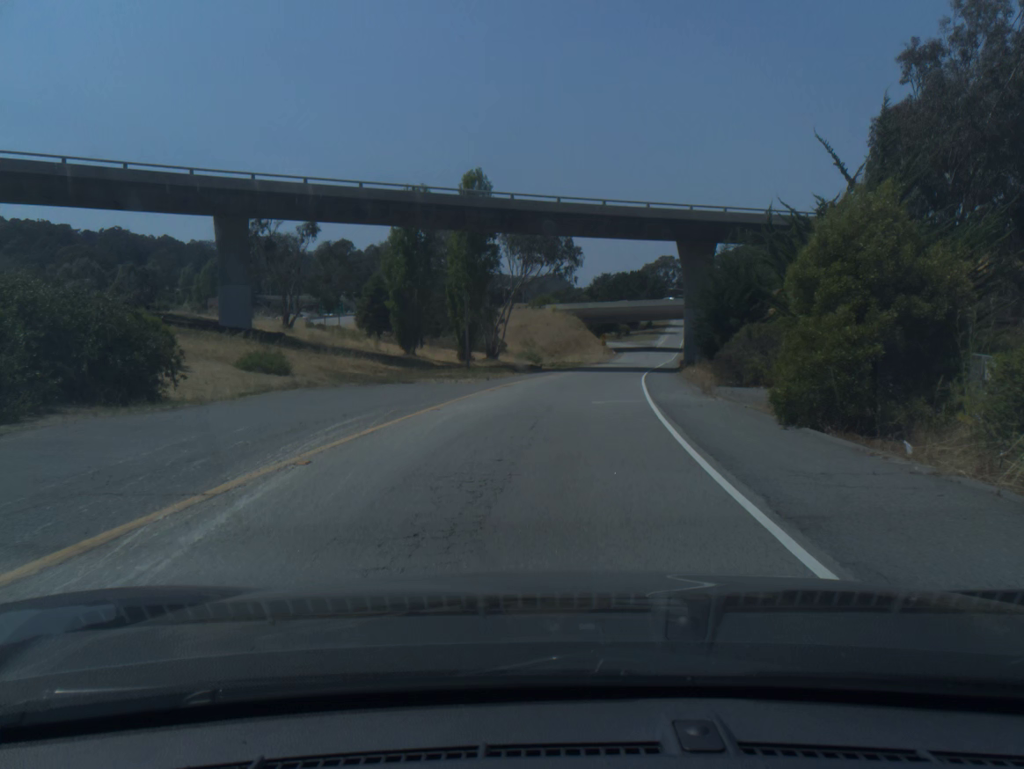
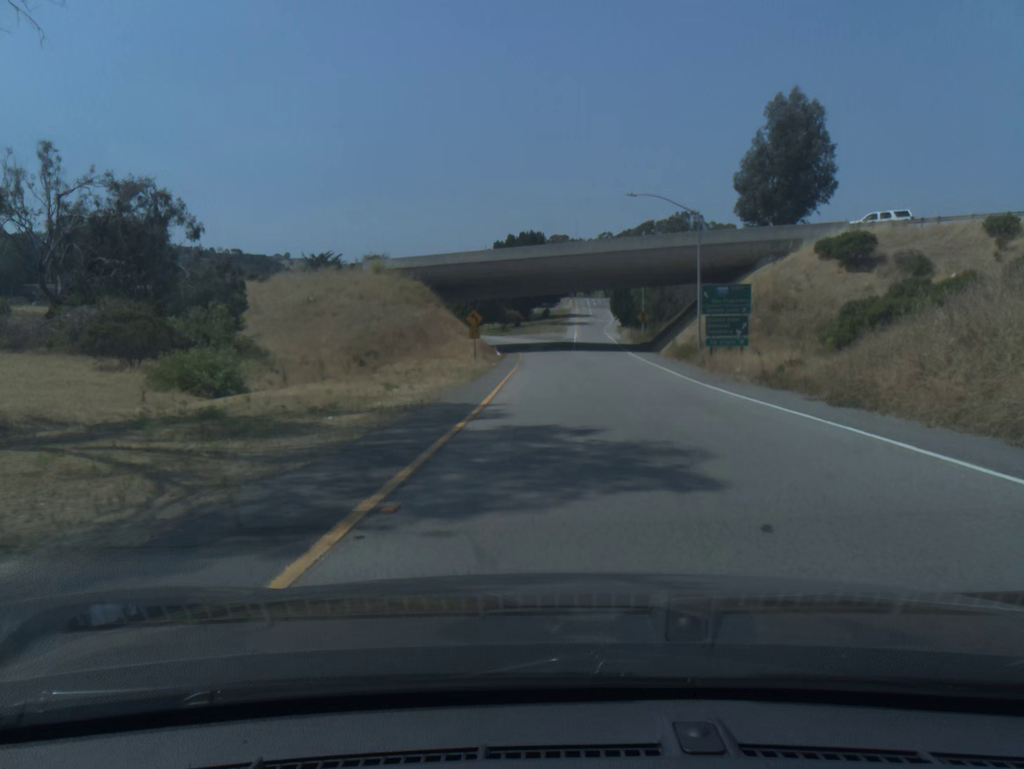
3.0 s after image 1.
(+6.2, +71.1) m; +8°
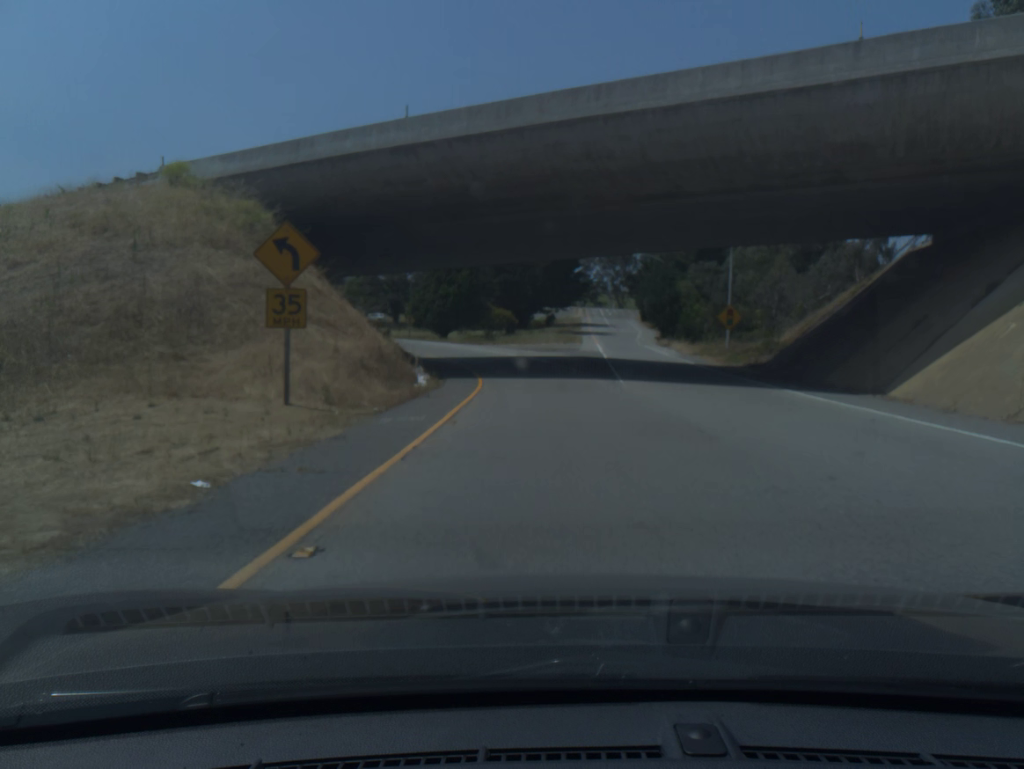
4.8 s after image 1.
(+0.1, +41.3) m; 0°
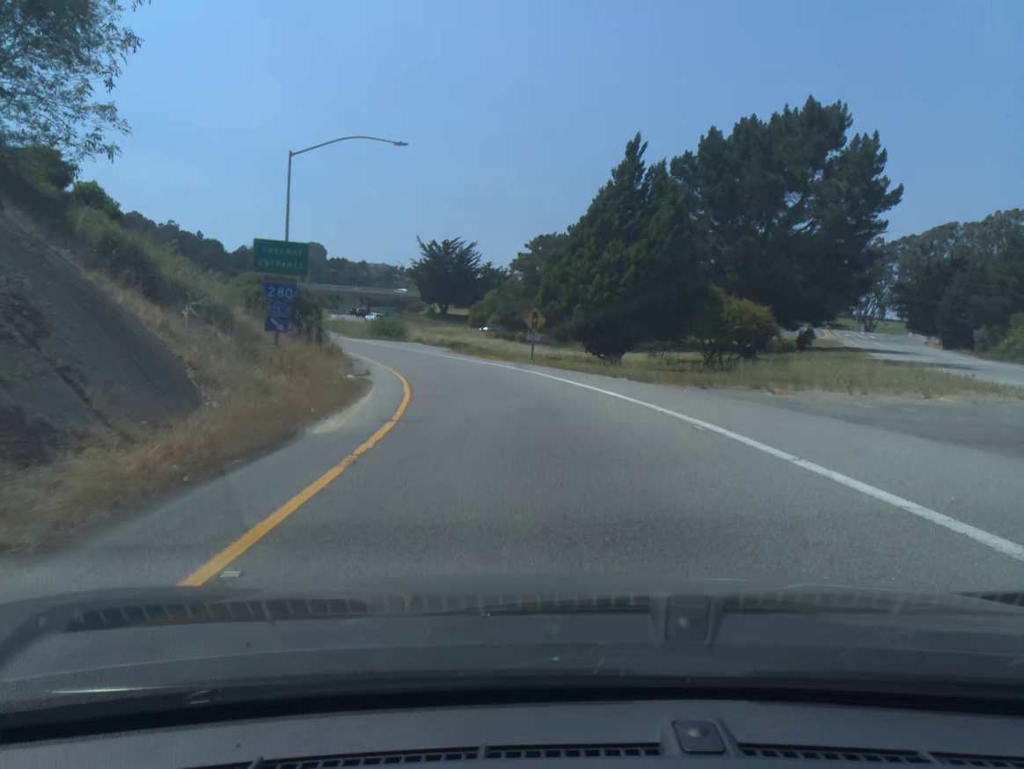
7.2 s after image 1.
(-4.4, +49.4) m; -14°
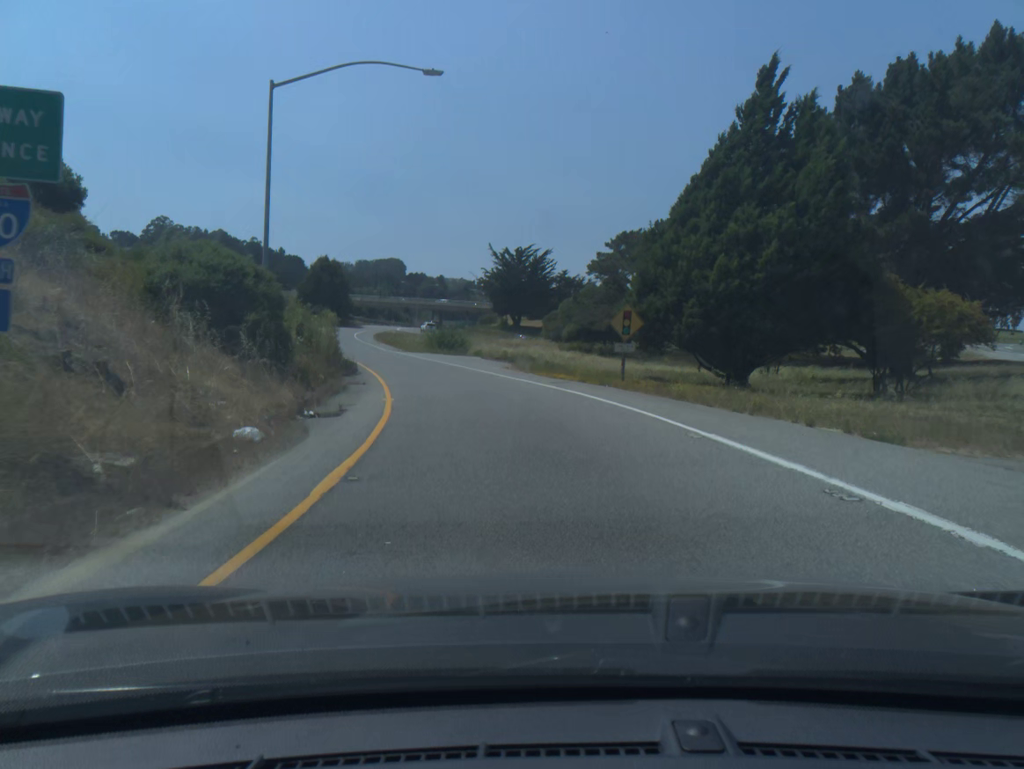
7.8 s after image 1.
(-0.6, +11.8) m; -6°
